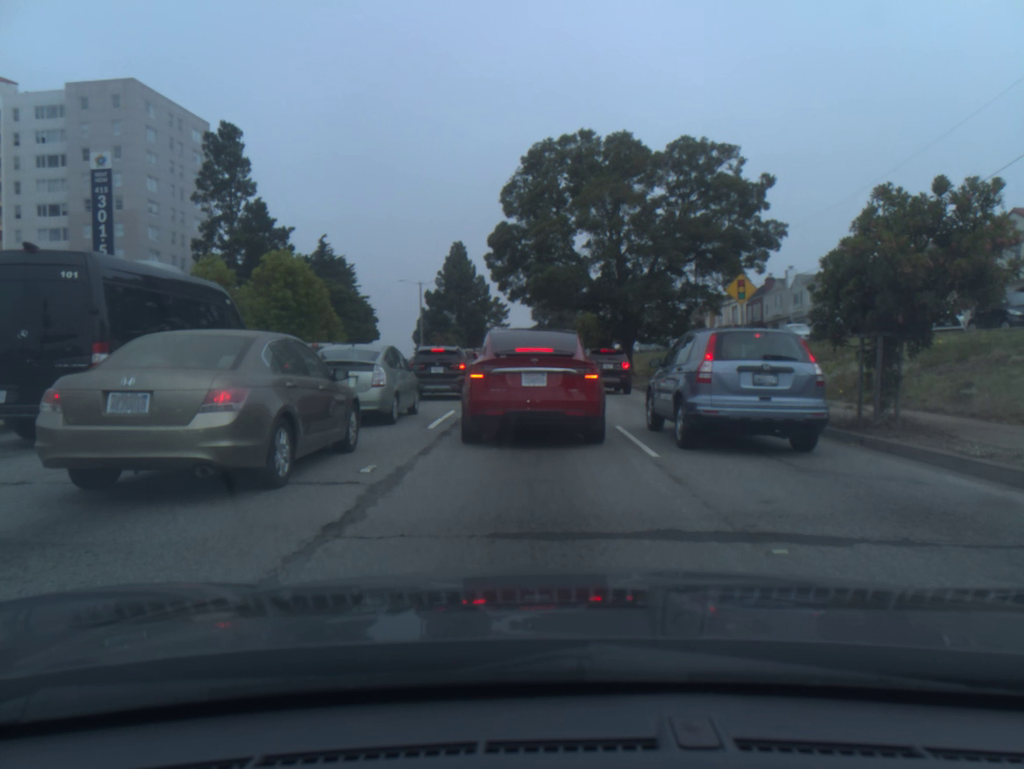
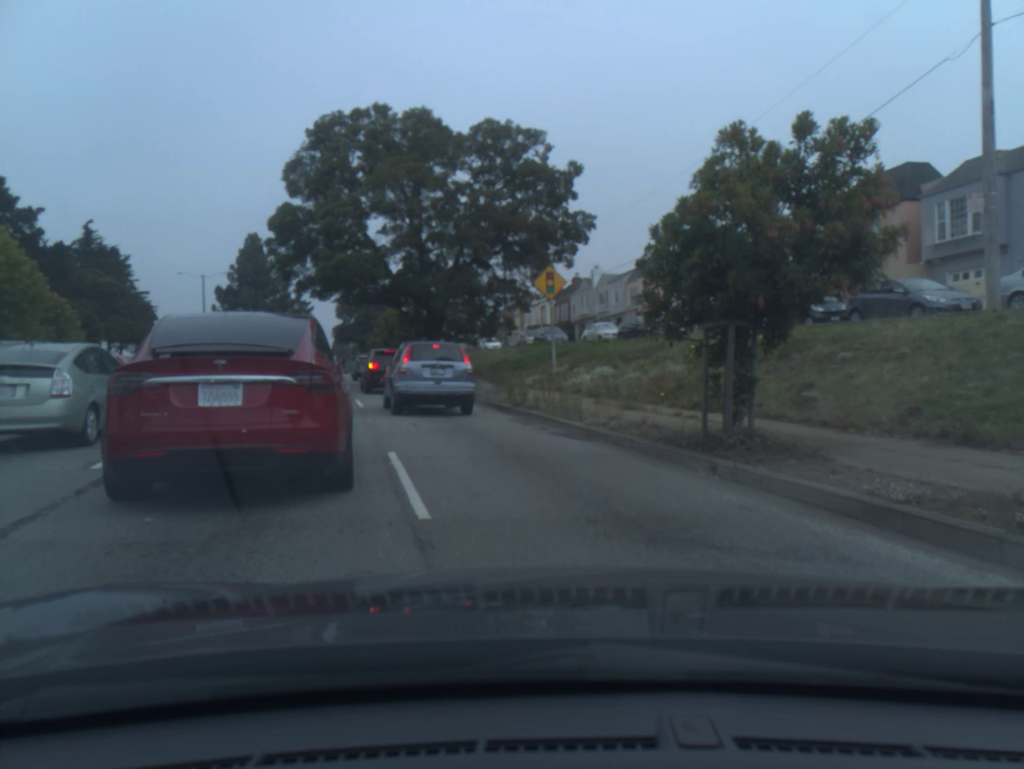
(+0.7, +3.7) m; +15°
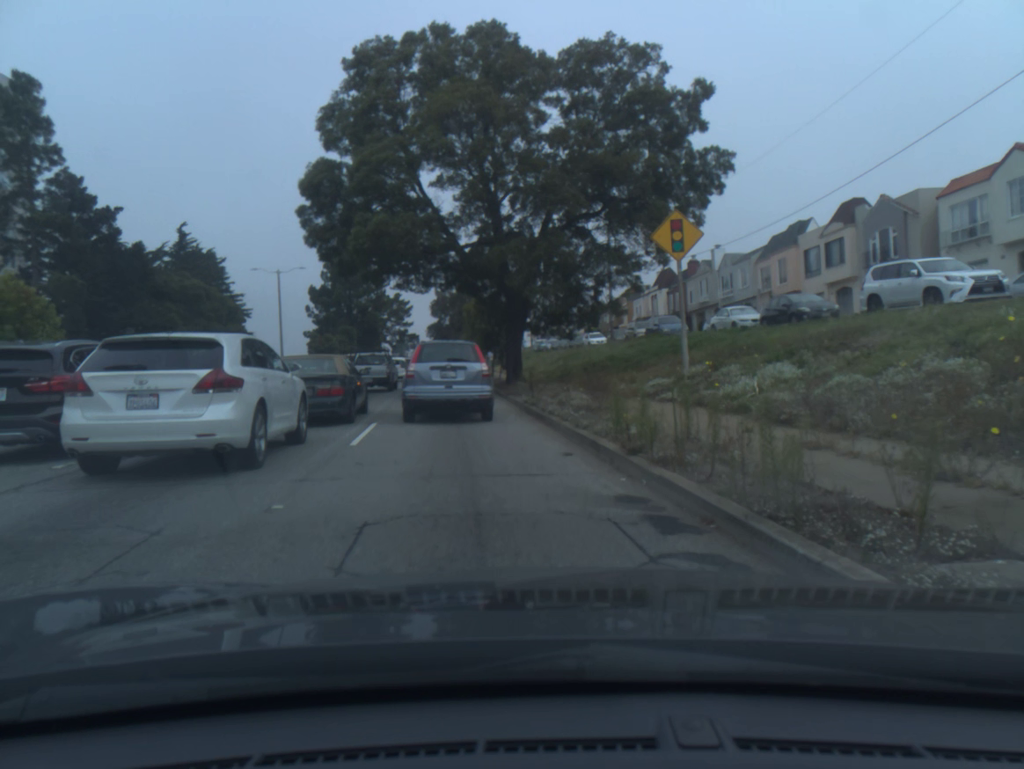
(-1.0, +9.4) m; -14°
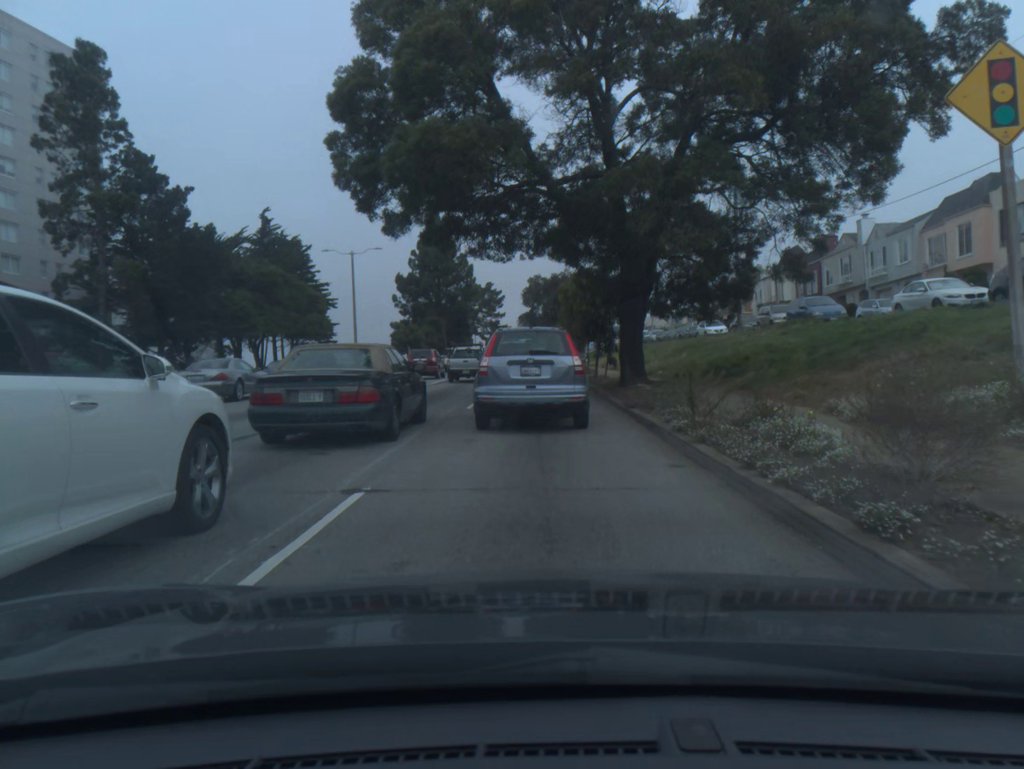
(-0.5, +8.9) m; -4°
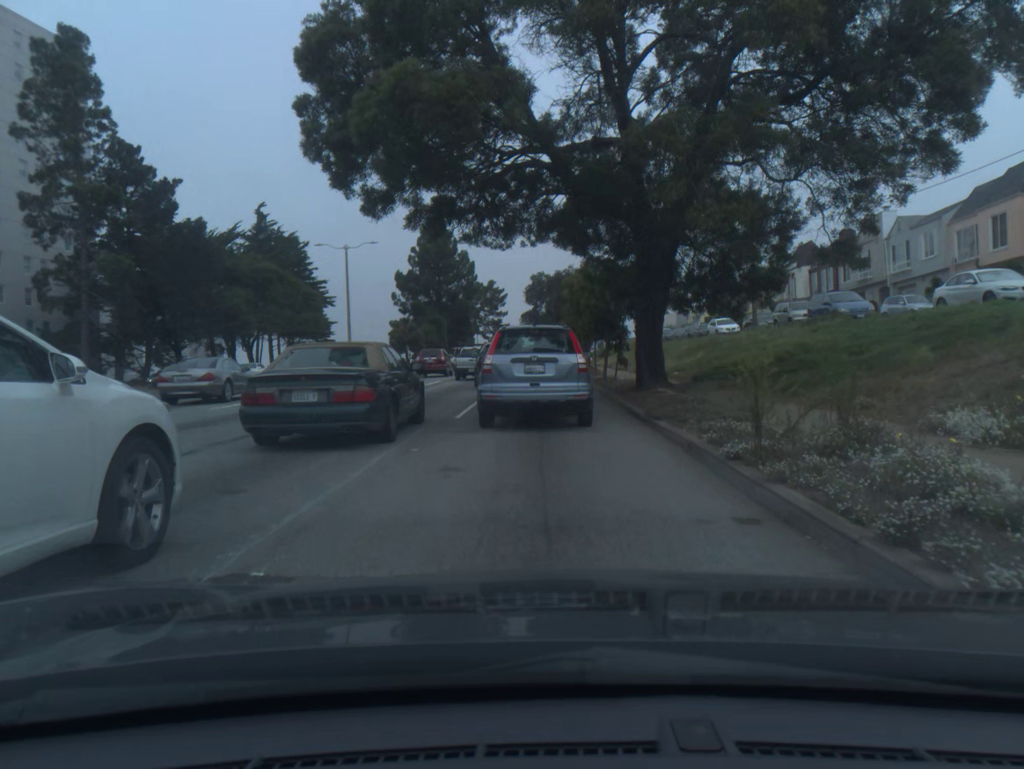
(0.0, +2.8) m; 0°
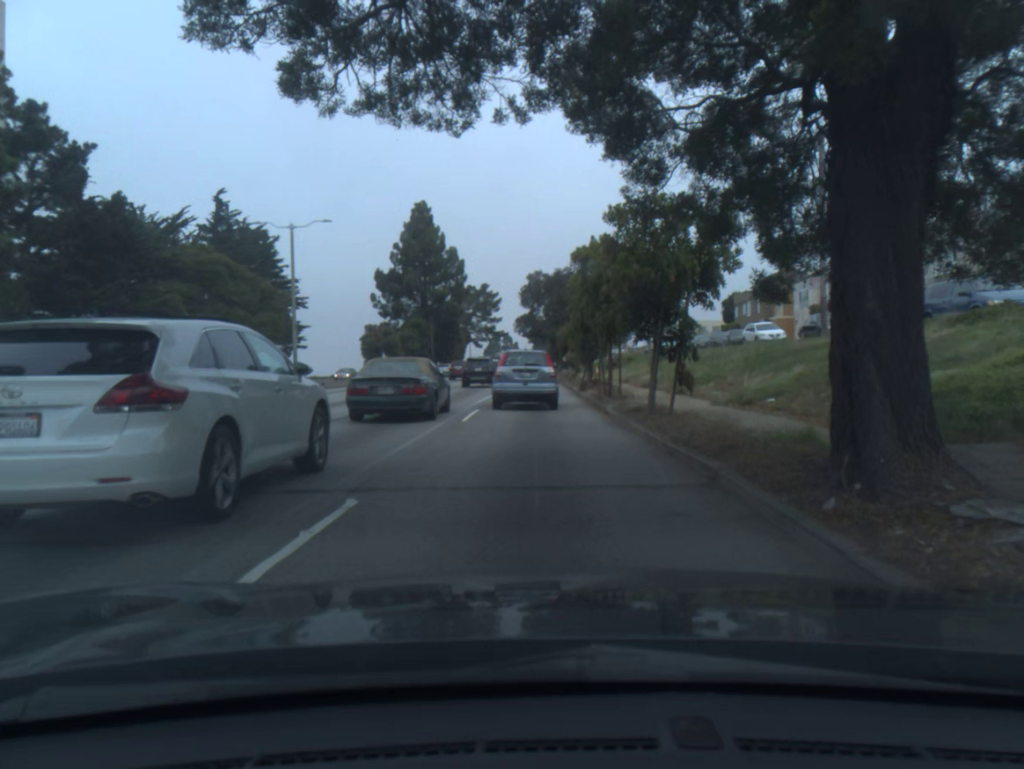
(+0.1, +12.2) m; +1°
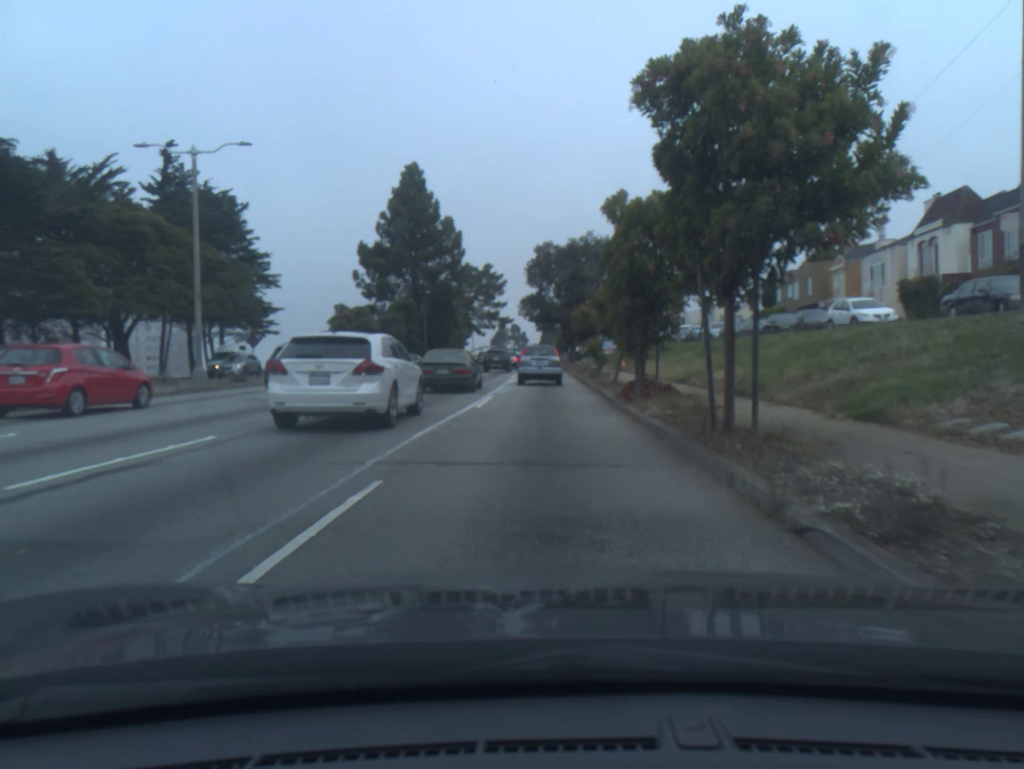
(-0.2, +13.7) m; -1°
